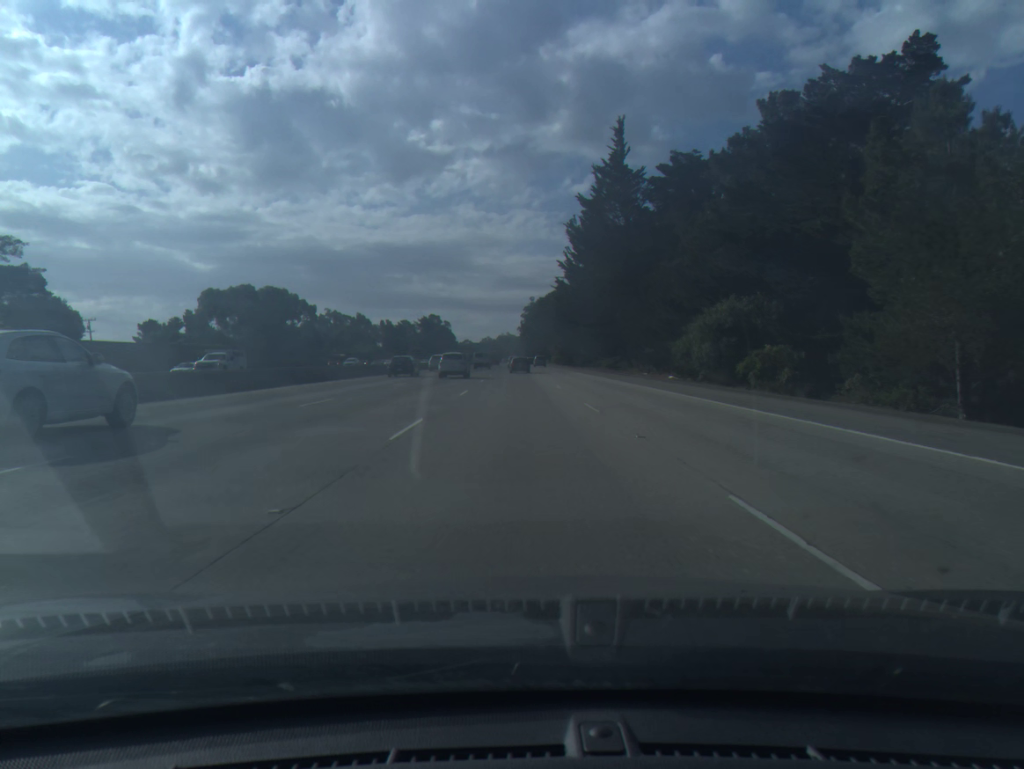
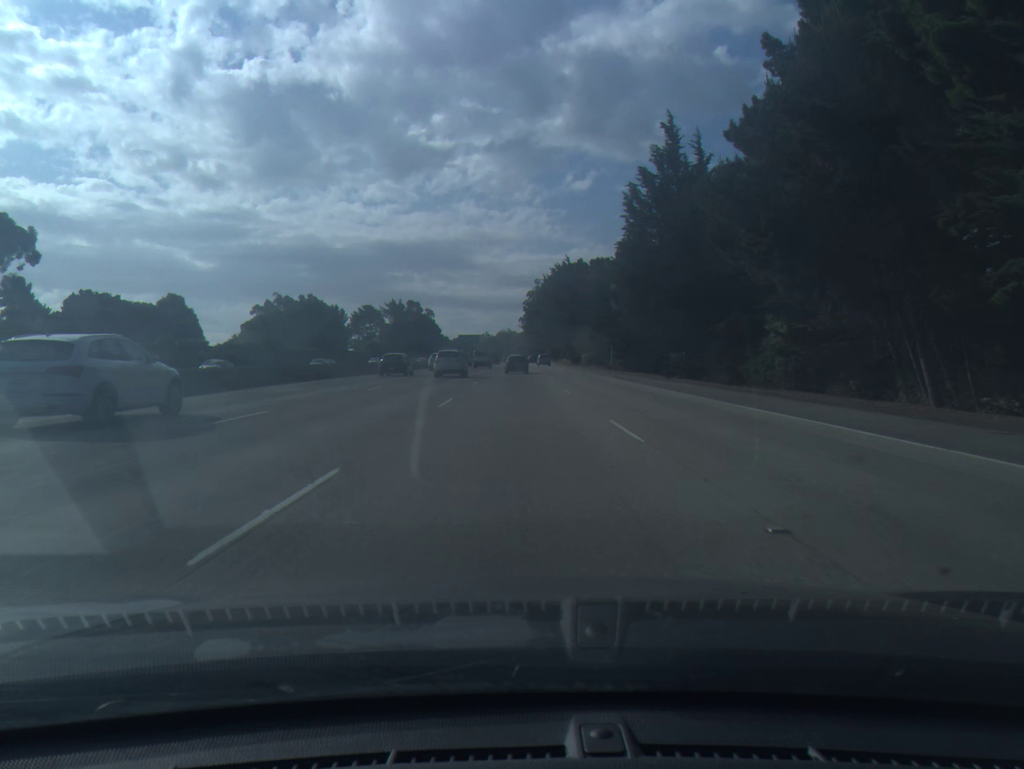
(-0.5, +94.4) m; 0°
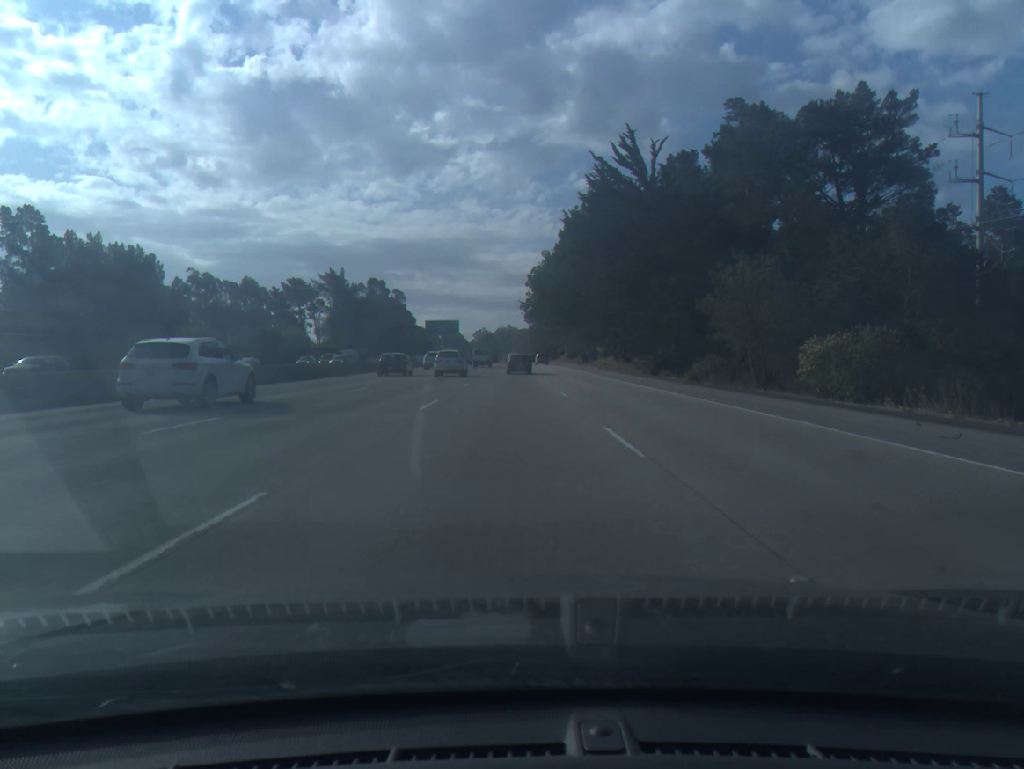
(-0.1, +89.3) m; 0°
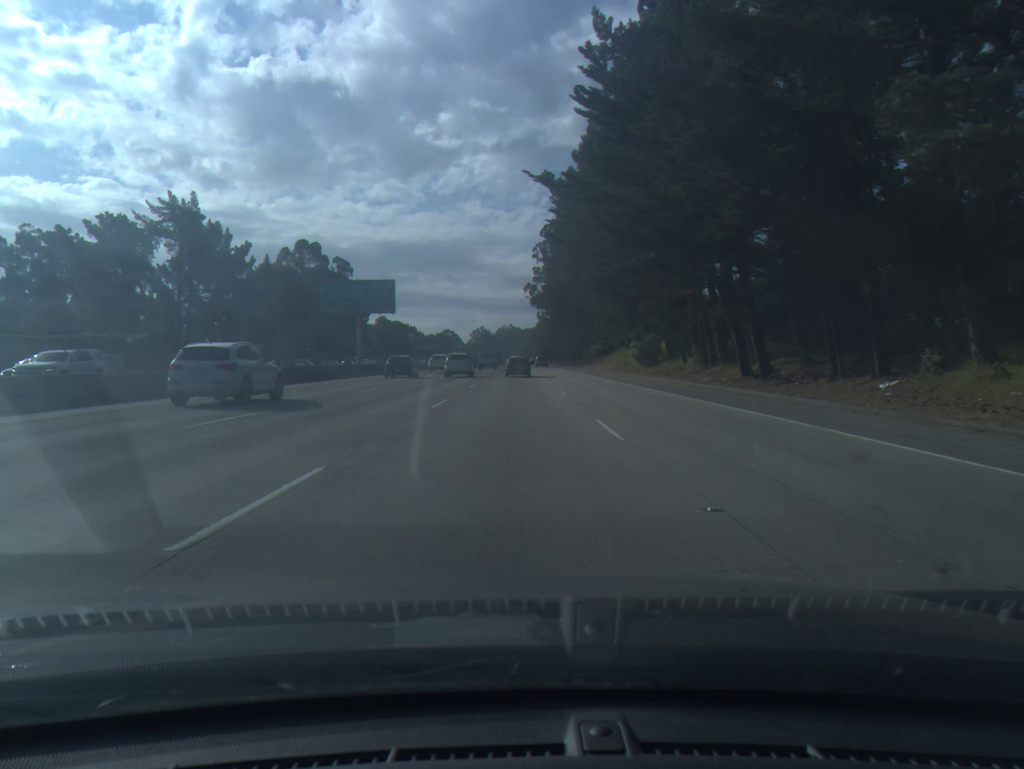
(-0.3, +85.6) m; 0°
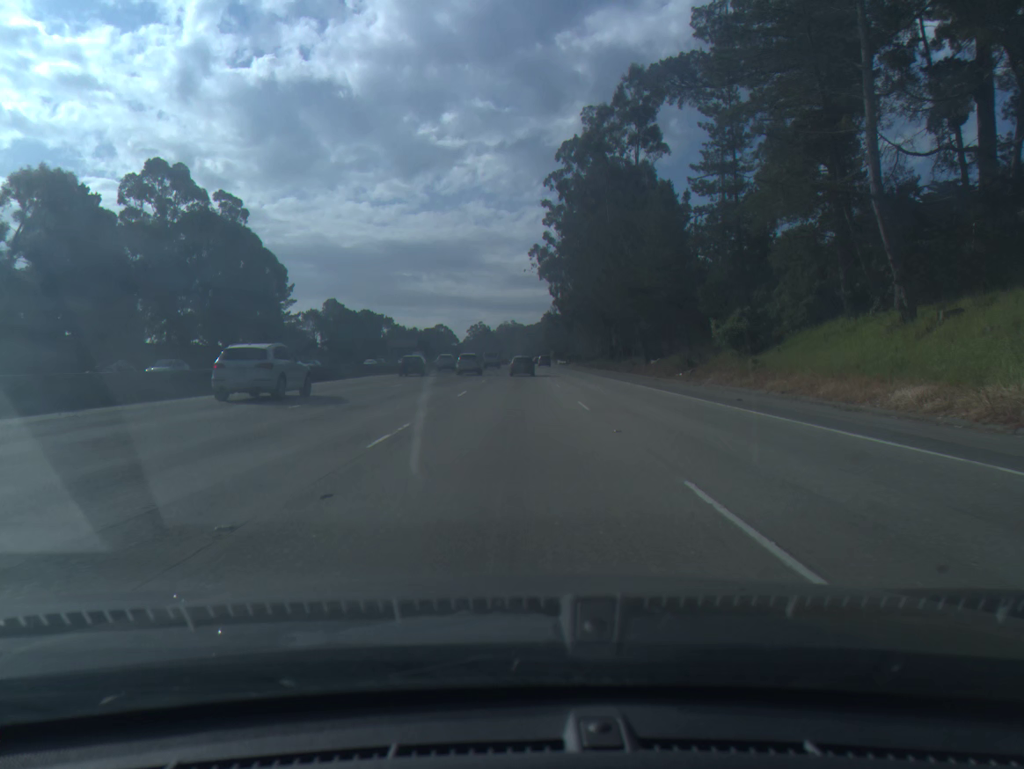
(0.0, +67.1) m; 0°
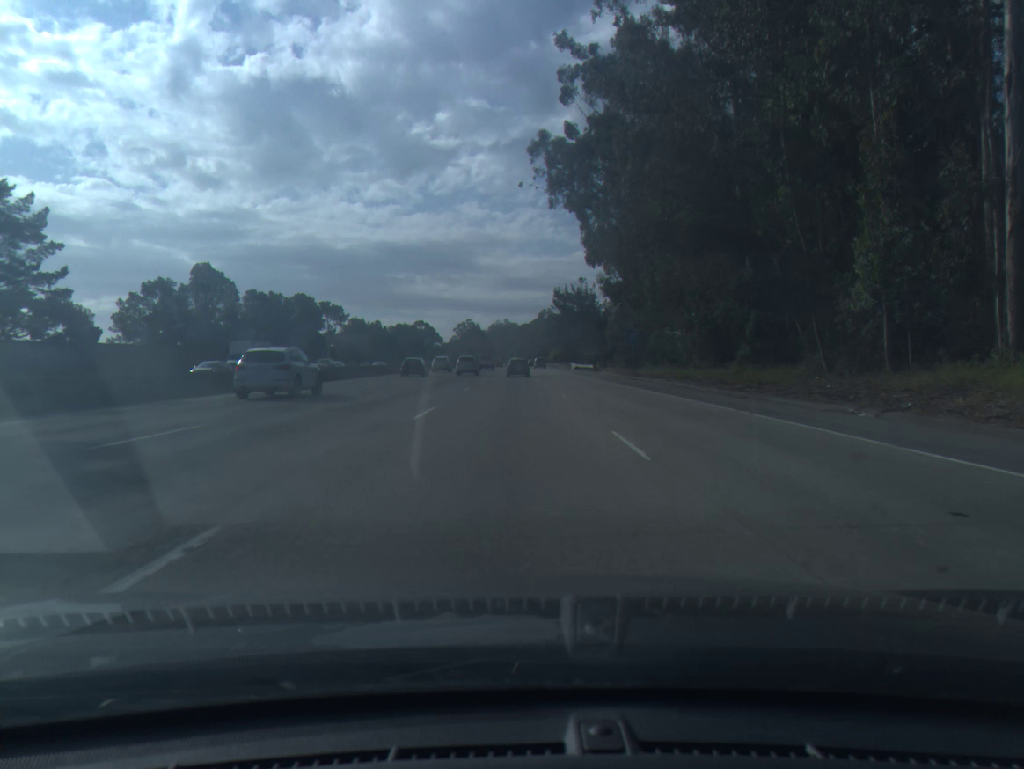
(+0.3, +67.6) m; 0°
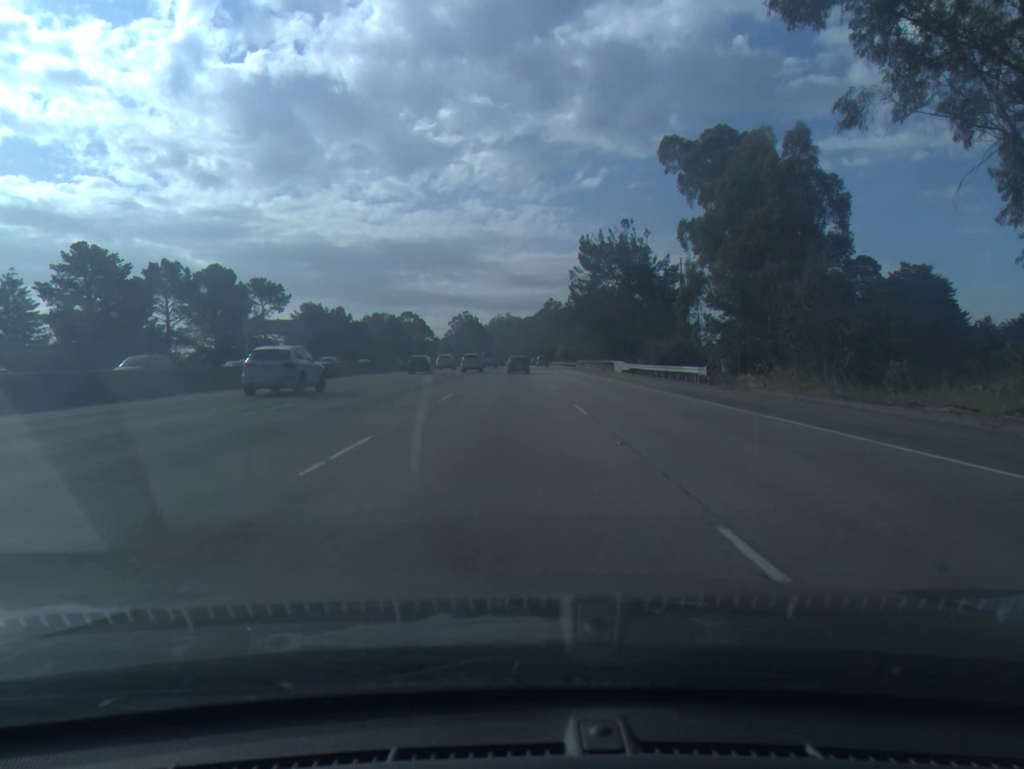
(0.0, +51.6) m; 0°
